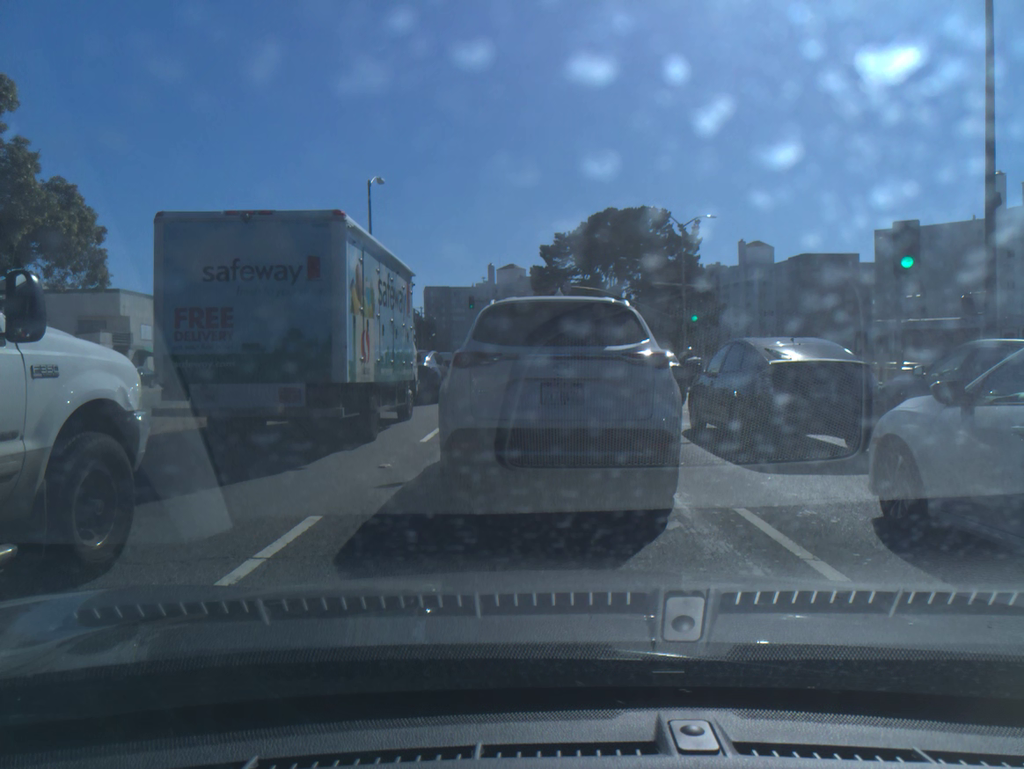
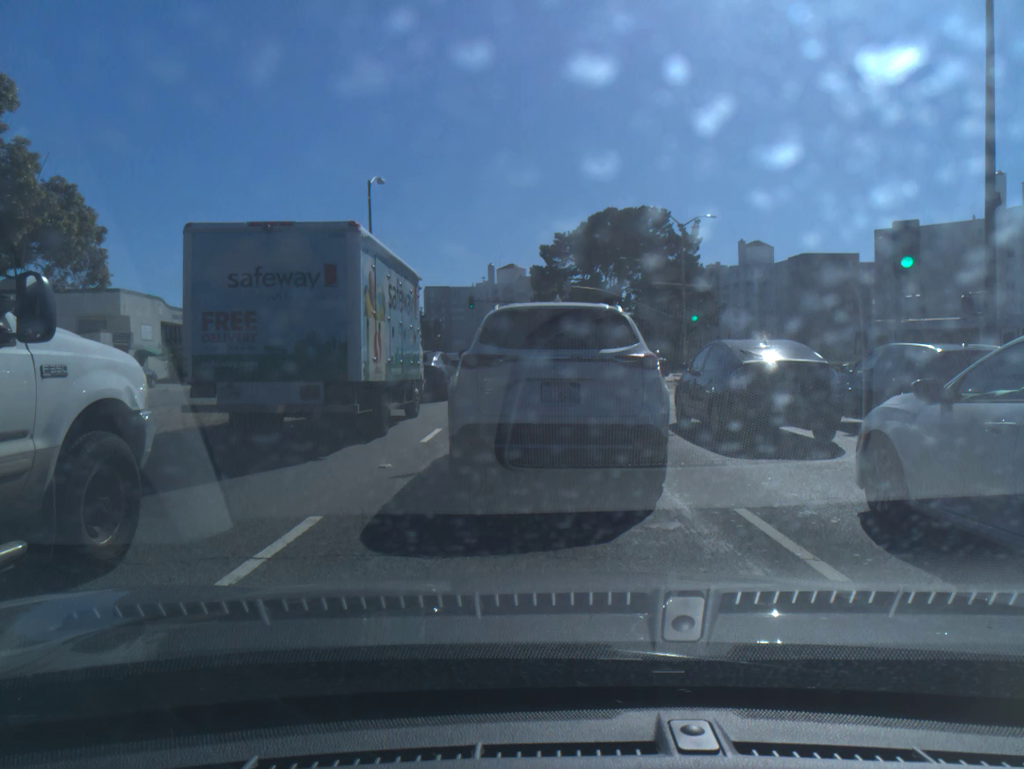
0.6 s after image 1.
(0.0, 0.0) m; 0°
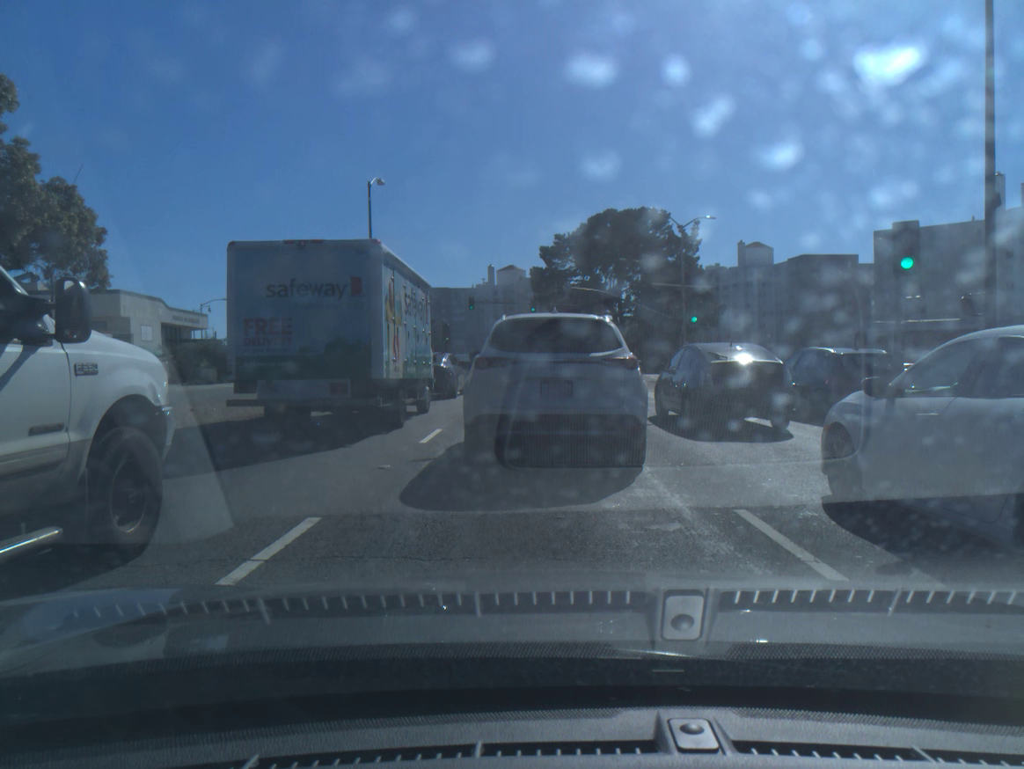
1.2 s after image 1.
(0.0, 0.0) m; 0°
